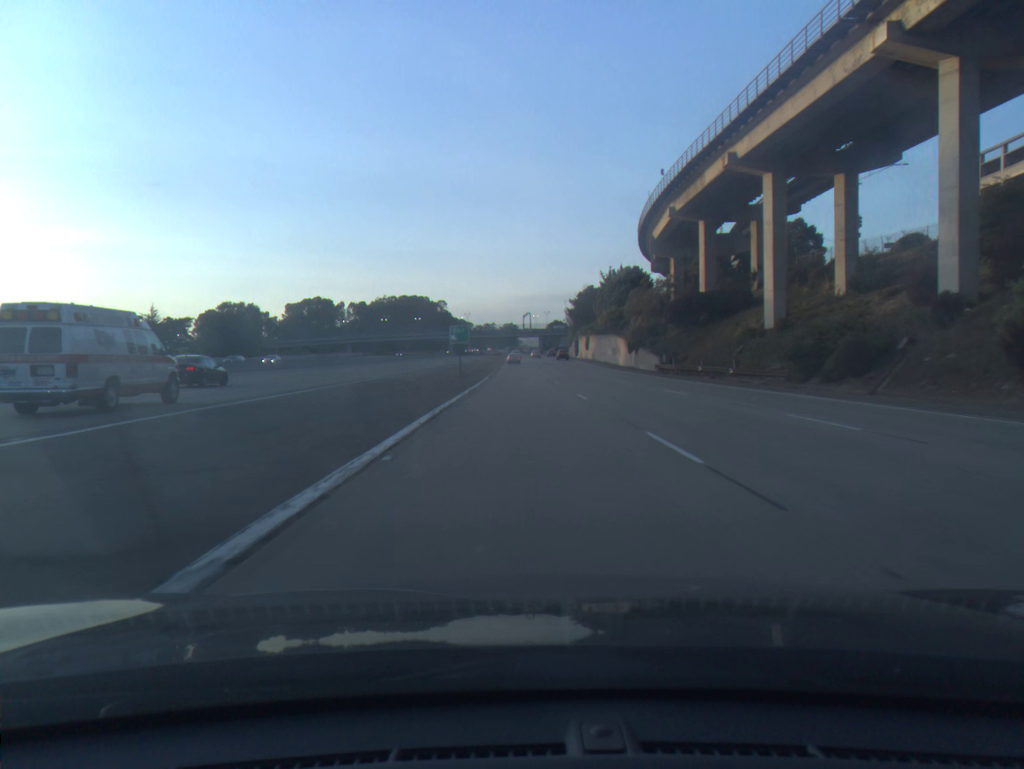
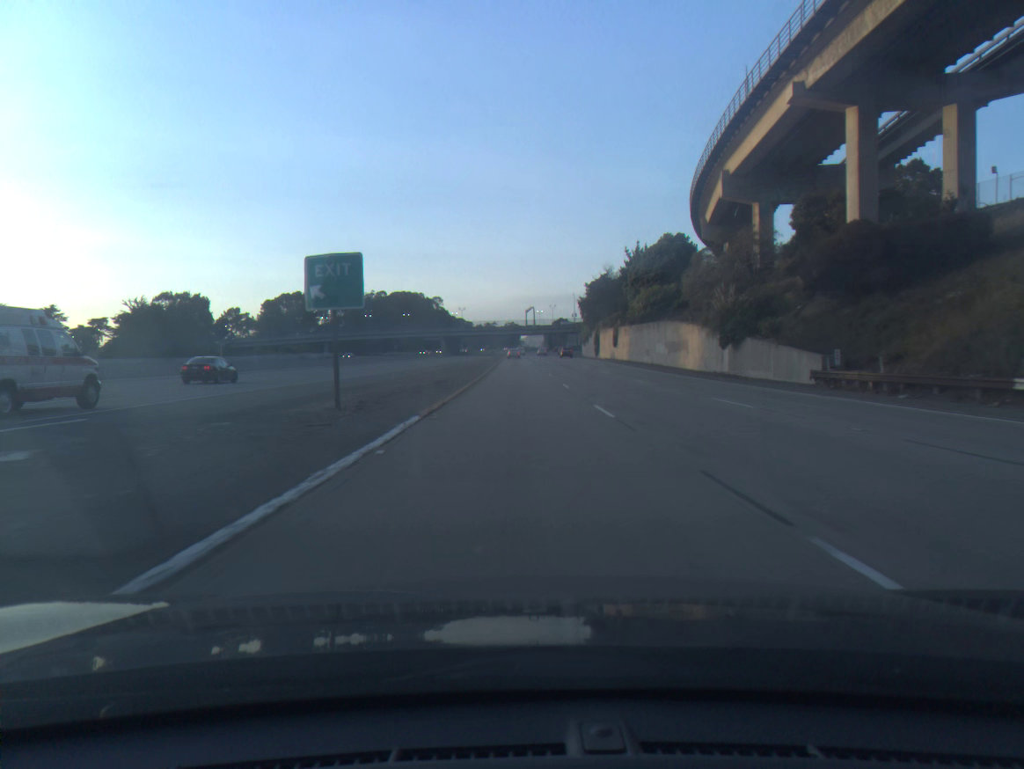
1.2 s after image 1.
(0.0, +36.4) m; 0°
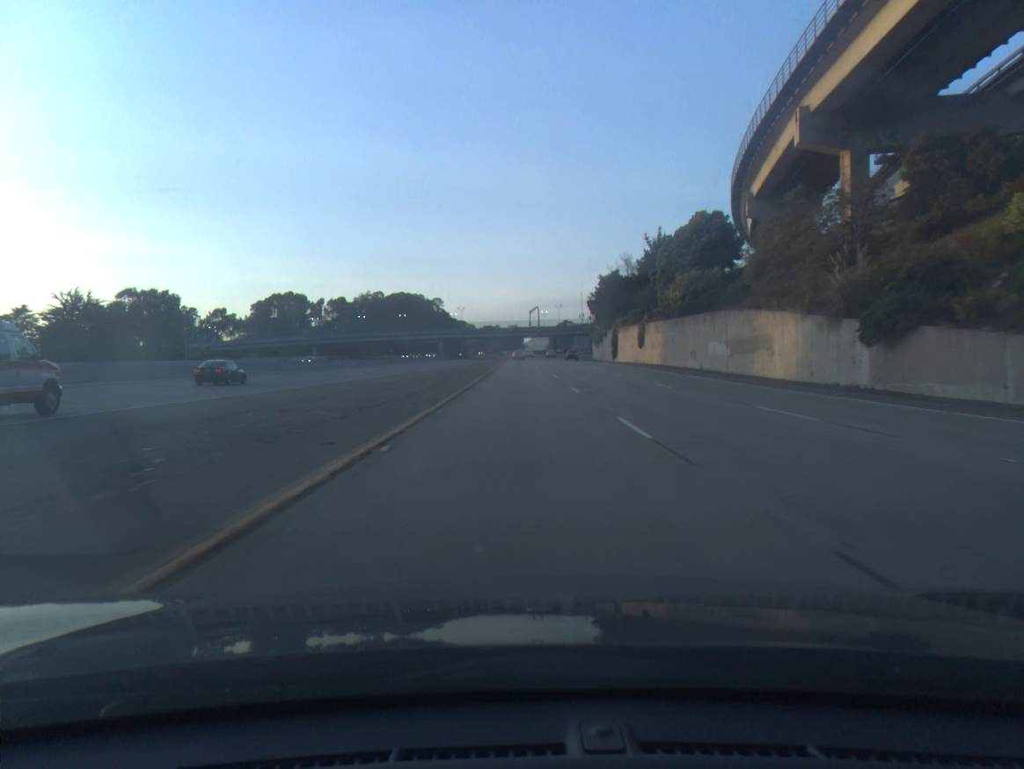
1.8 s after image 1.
(0.0, +18.3) m; 0°
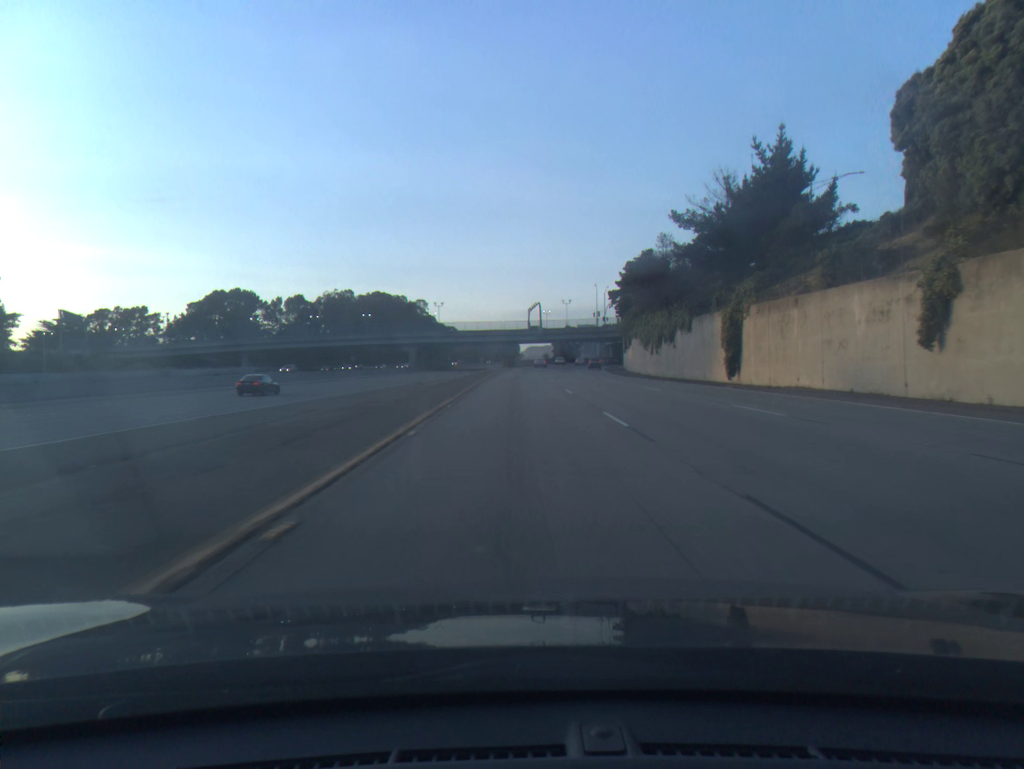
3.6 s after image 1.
(-0.1, +55.0) m; 0°
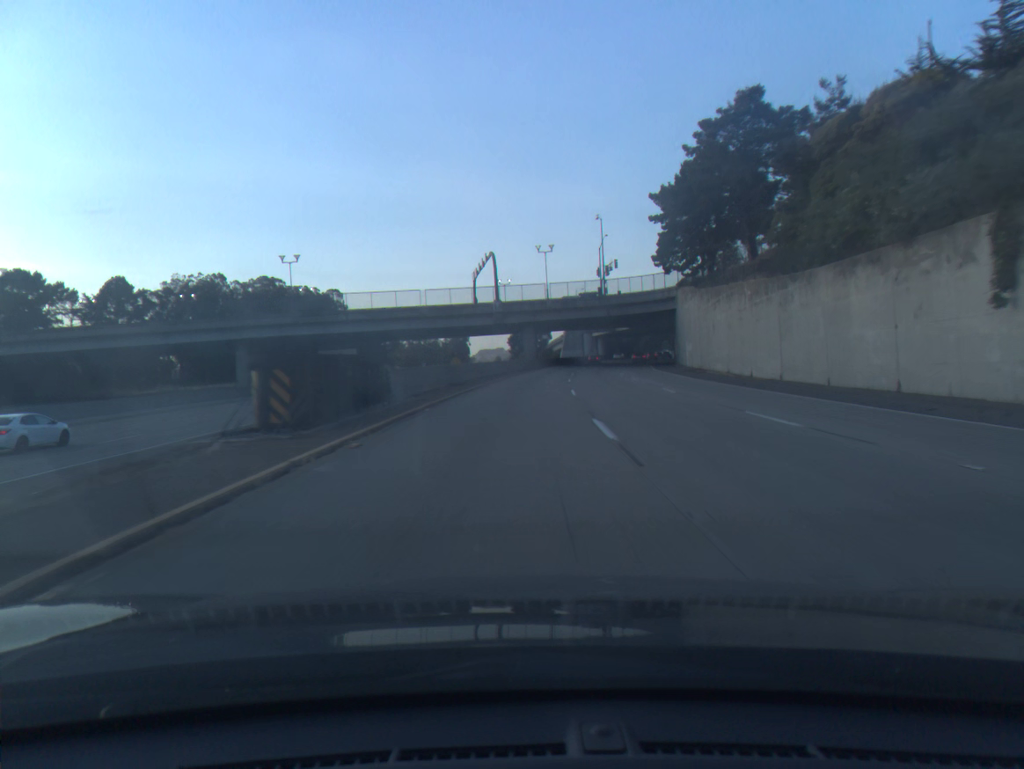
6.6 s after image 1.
(+1.5, +88.1) m; +4°
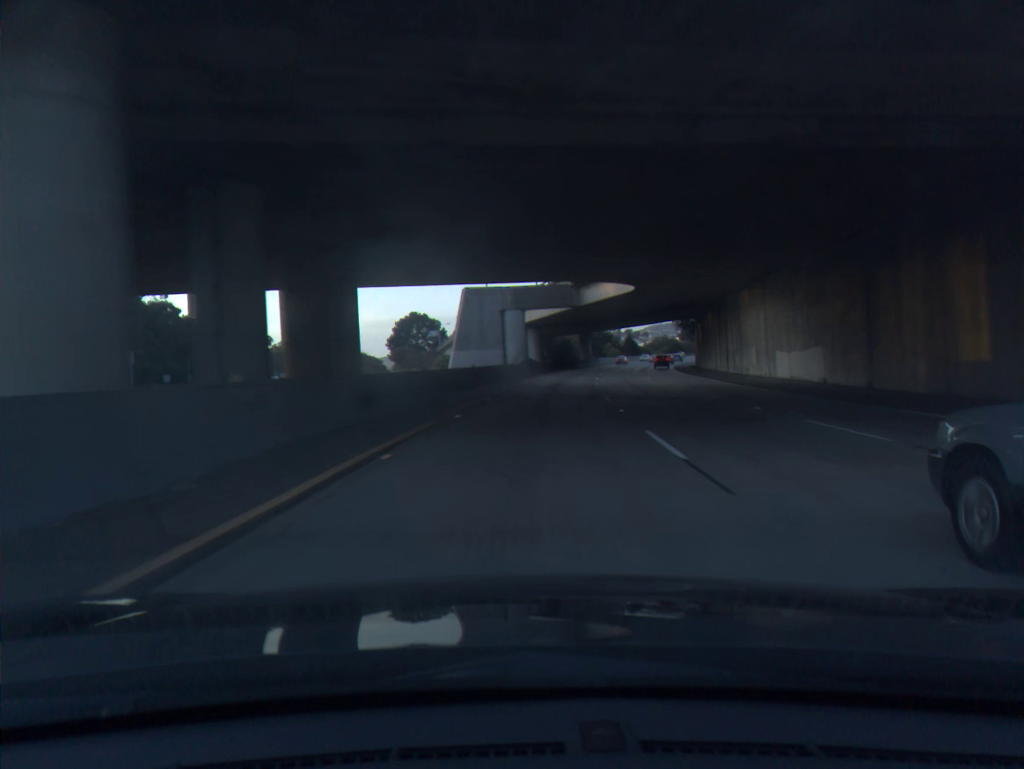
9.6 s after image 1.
(+5.5, +87.5) m; +7°
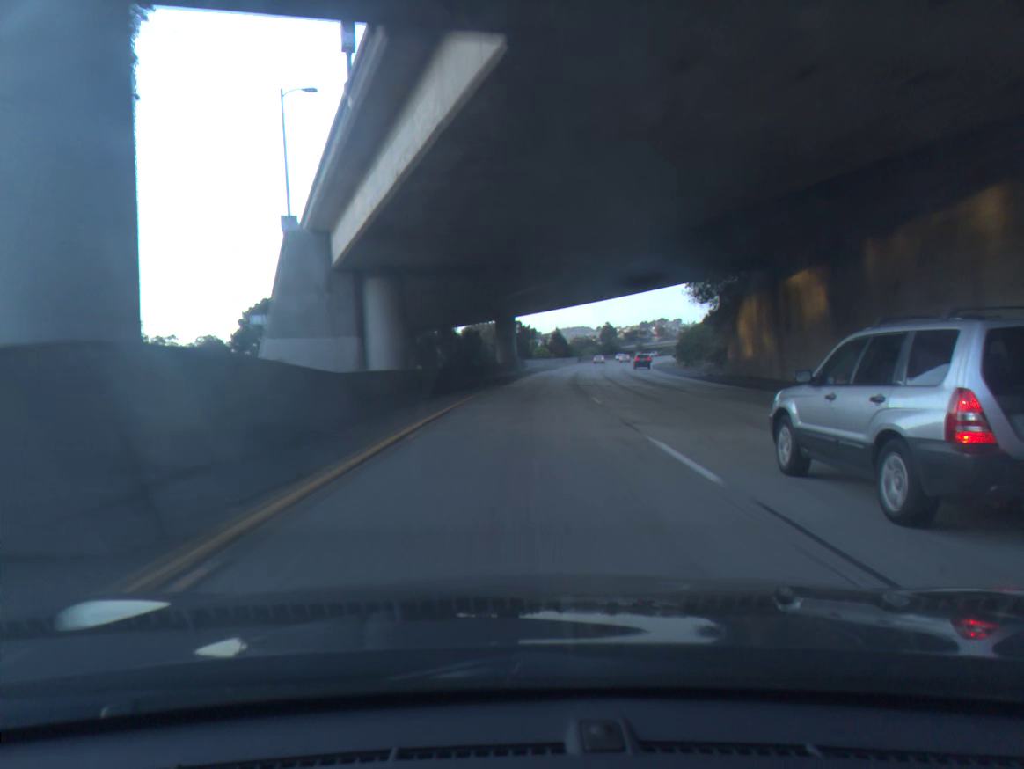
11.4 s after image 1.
(+3.3, +55.1) m; +7°
